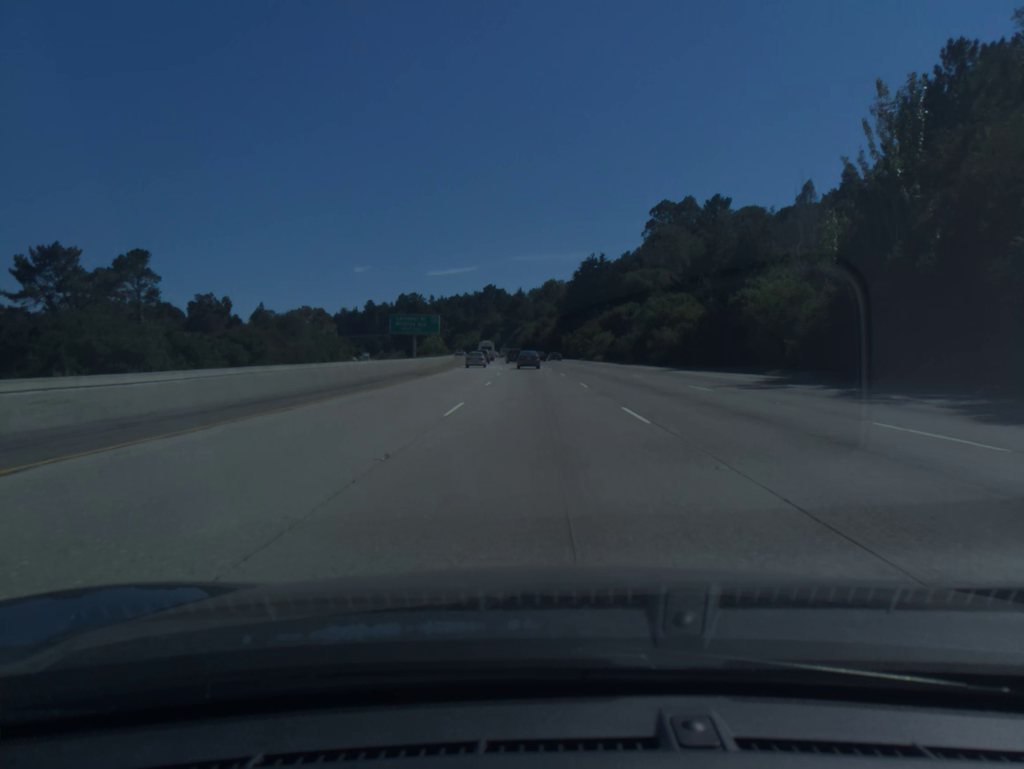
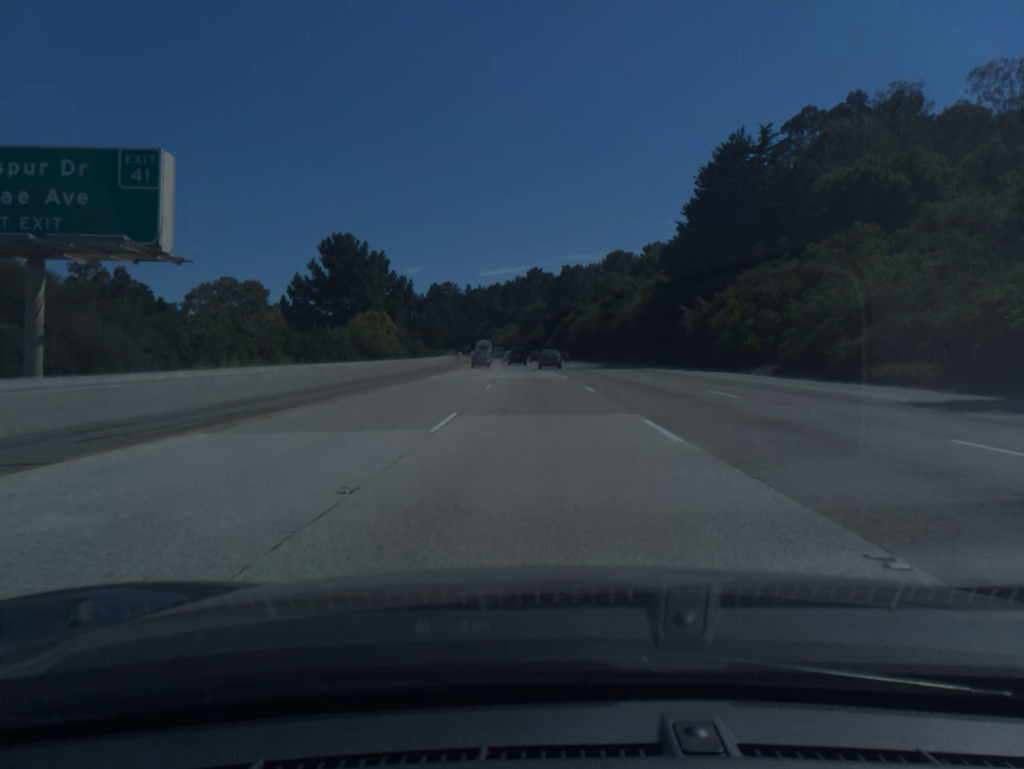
(-3.0, +89.7) m; -4°
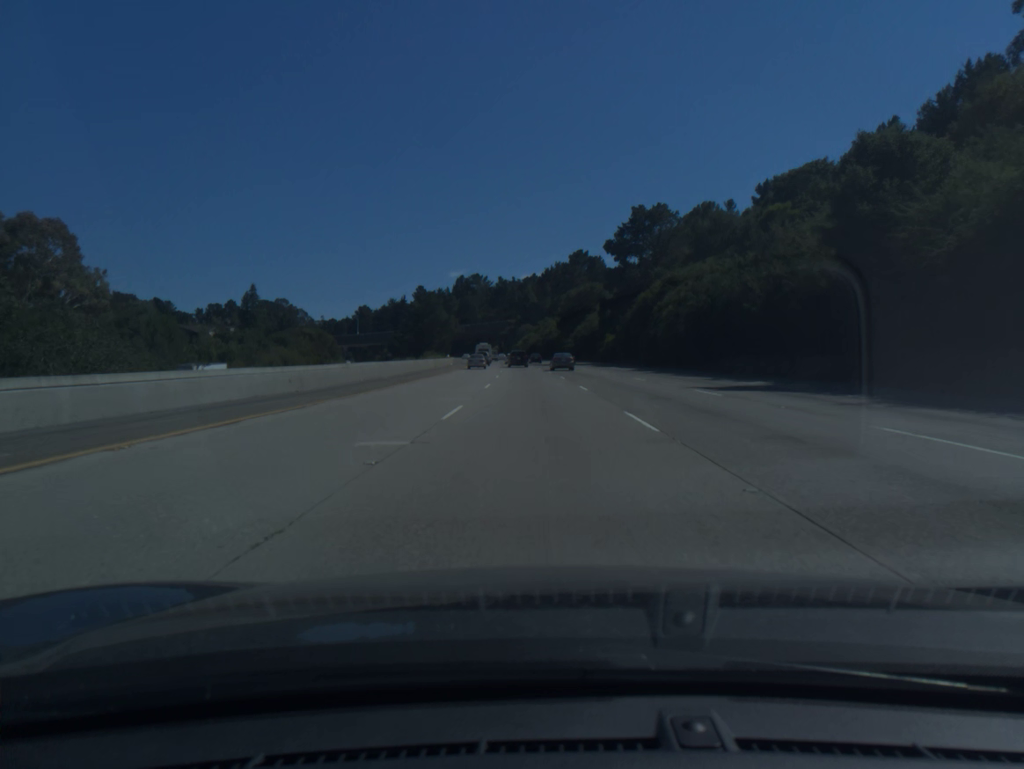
(-1.8, +71.3) m; -3°
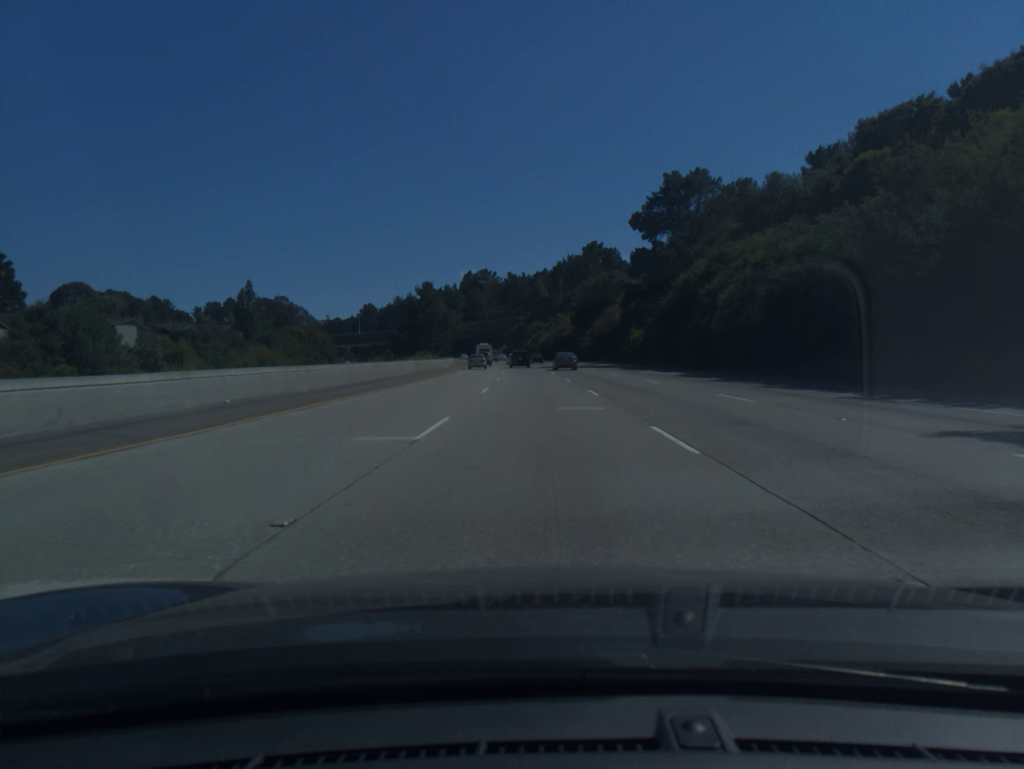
(-0.1, +17.8) m; -1°
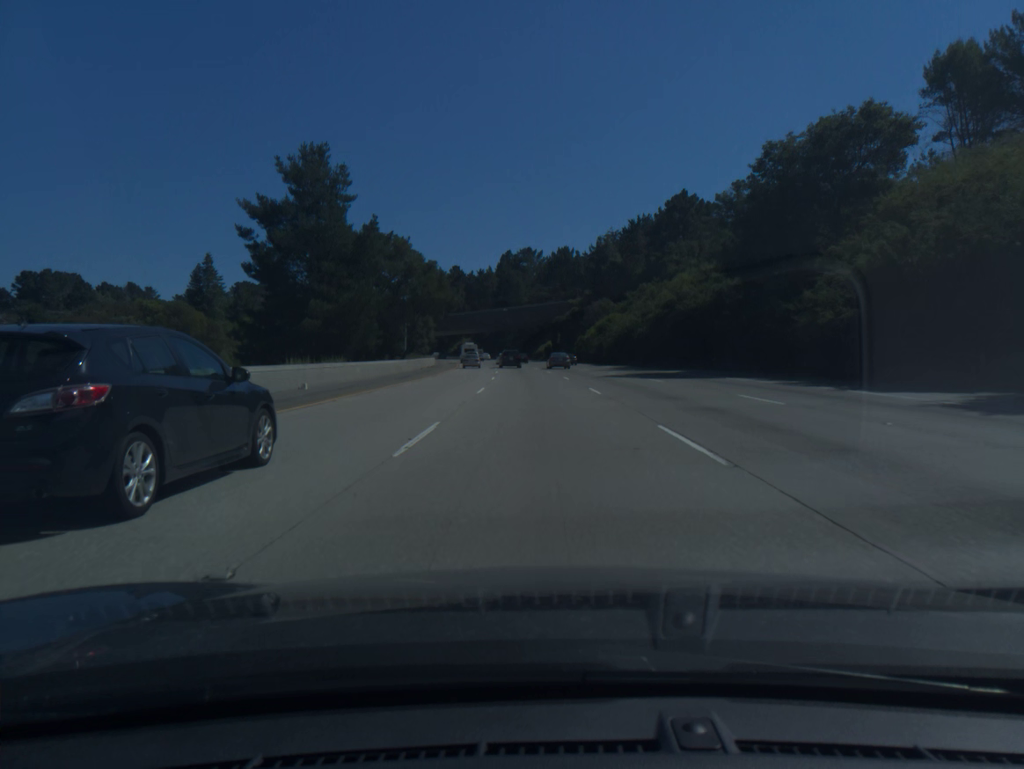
(-2.8, +88.8) m; -4°
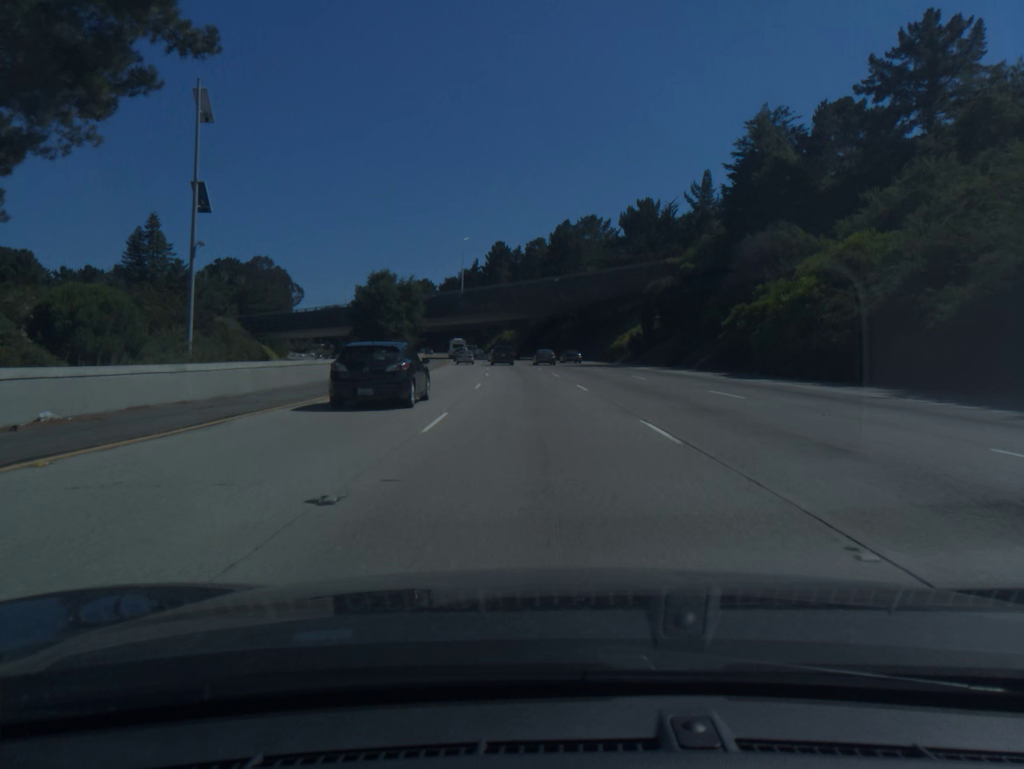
(-2.3, +70.8) m; -4°
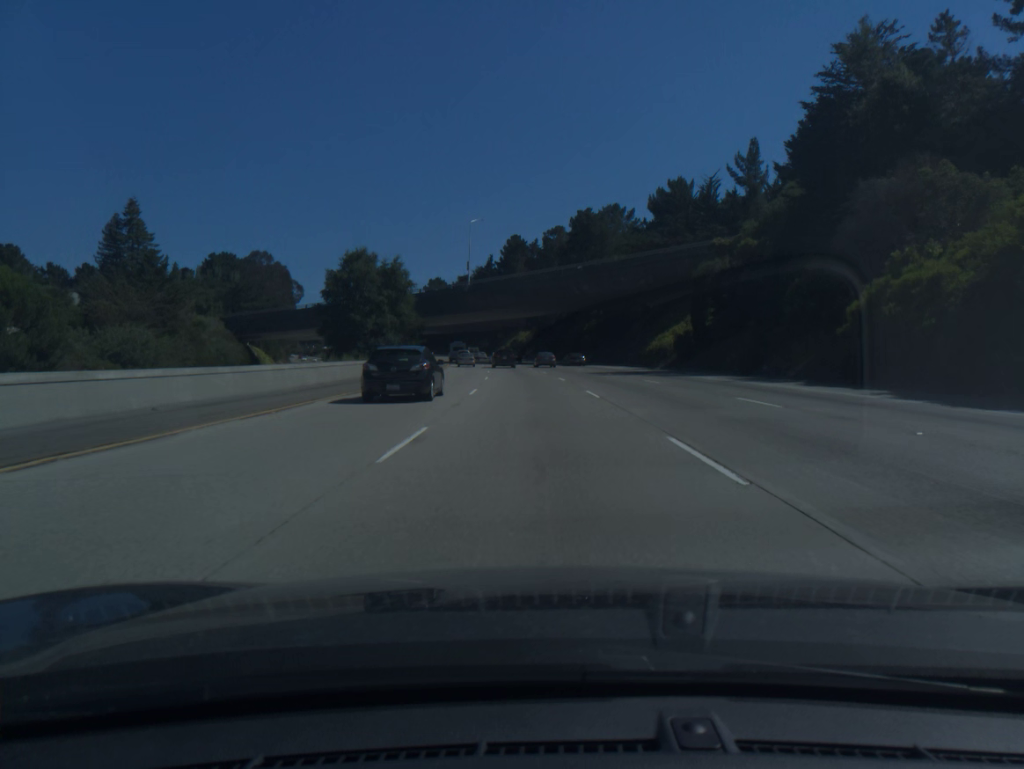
(-0.2, +17.6) m; -1°
